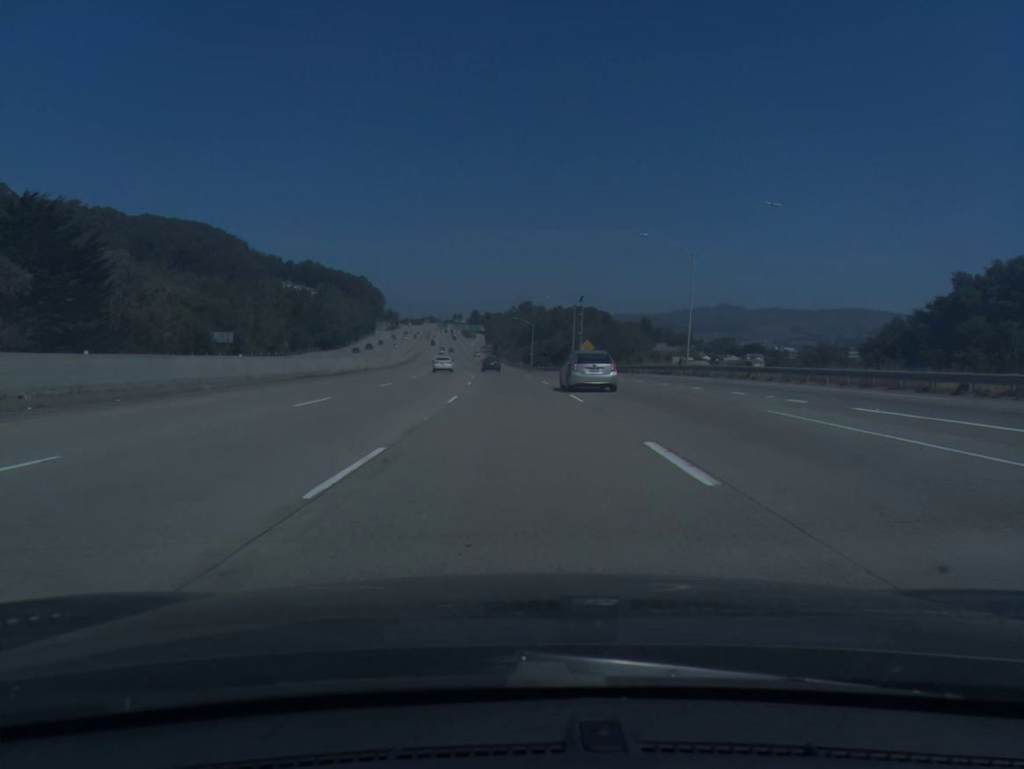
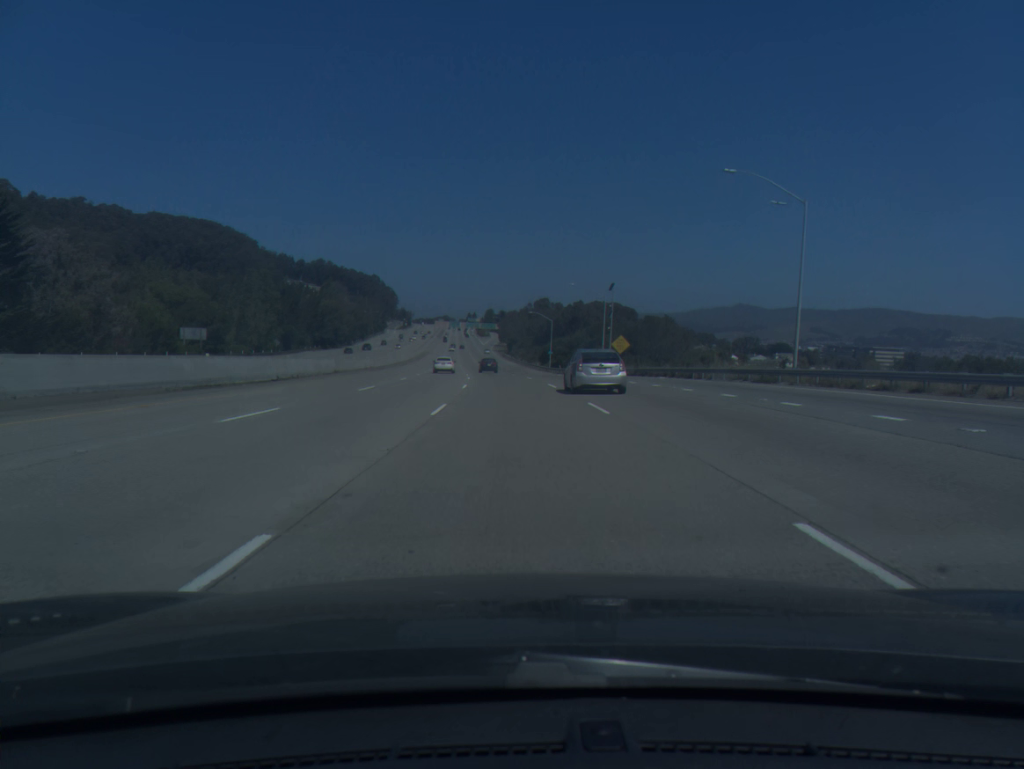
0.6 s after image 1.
(-0.2, +19.9) m; -1°
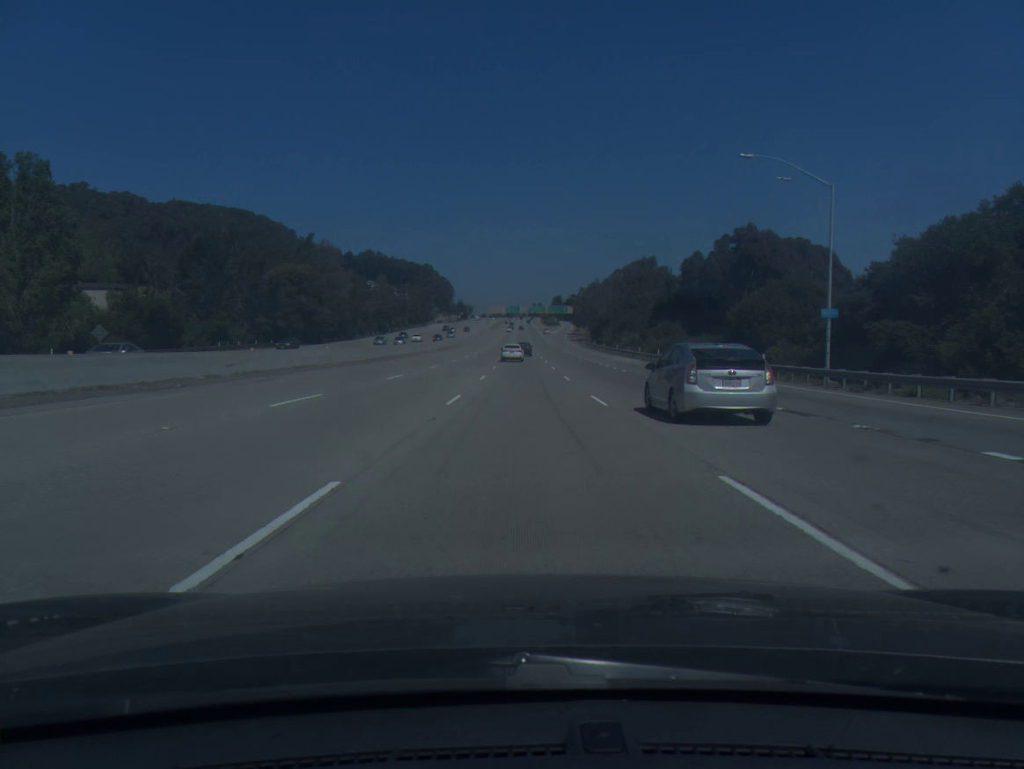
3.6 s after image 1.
(-5.4, +100.1) m; -5°
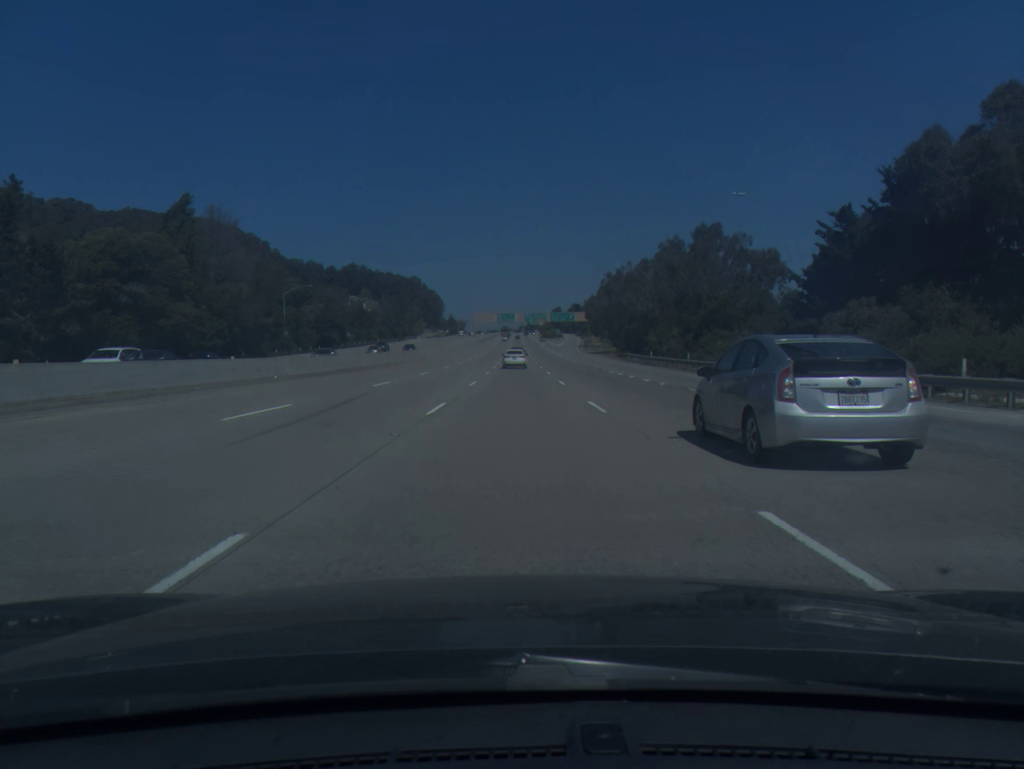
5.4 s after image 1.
(+0.3, +60.2) m; 0°
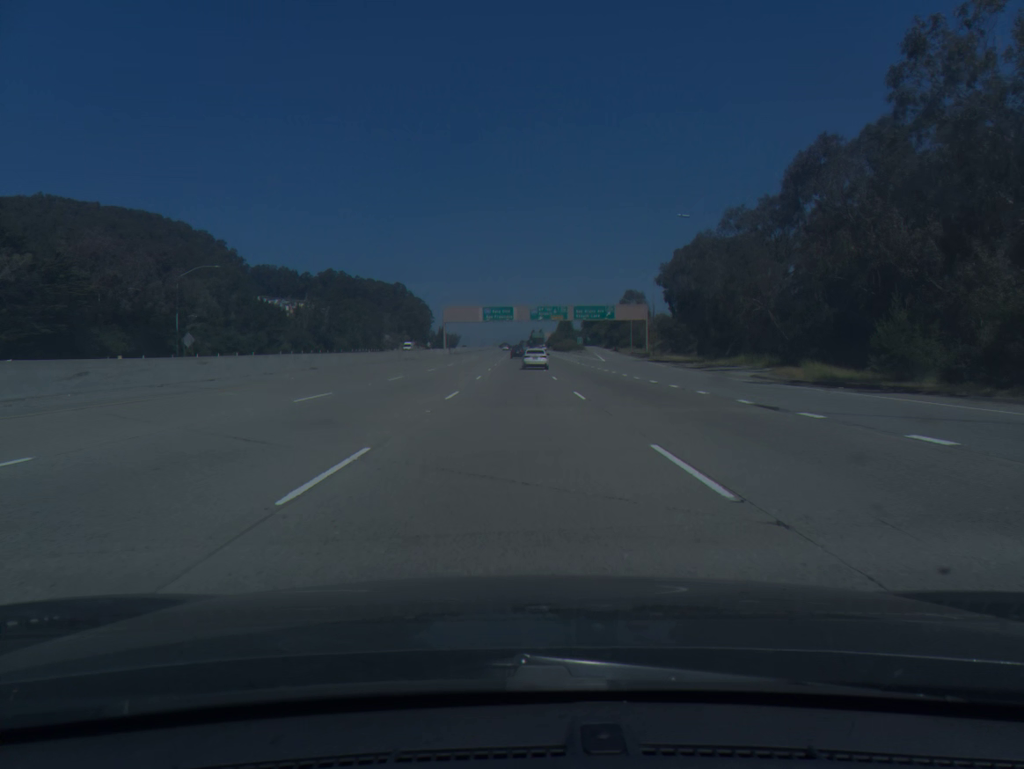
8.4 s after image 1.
(-0.2, +97.4) m; 0°
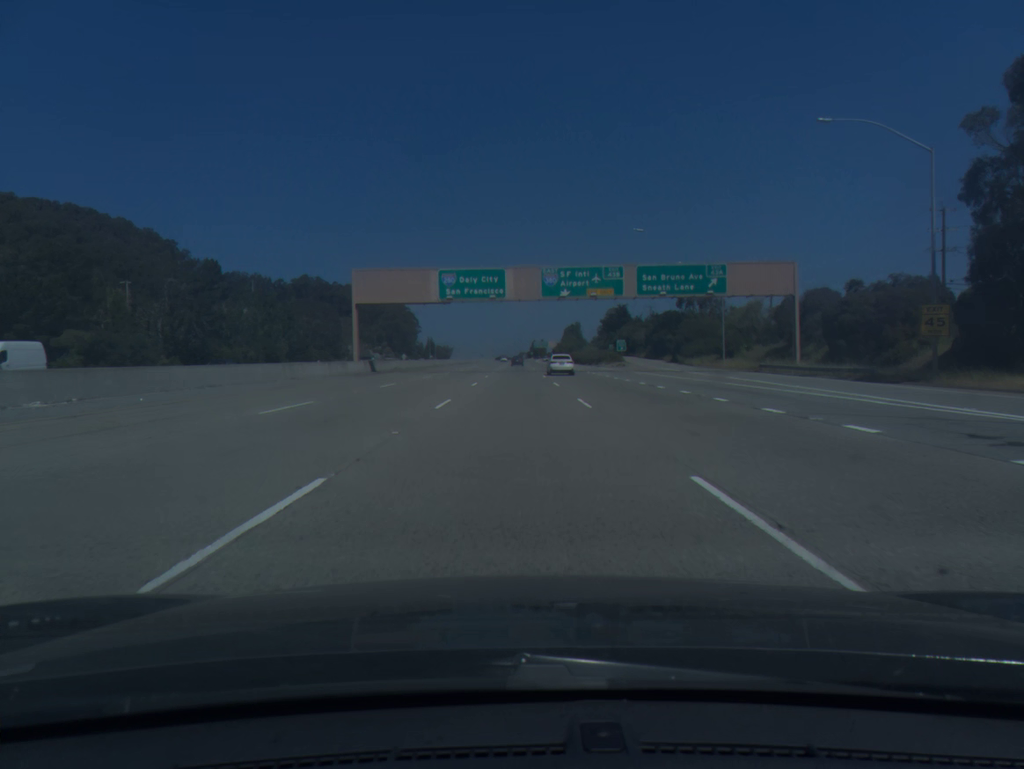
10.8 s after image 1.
(0.0, +75.4) m; 0°
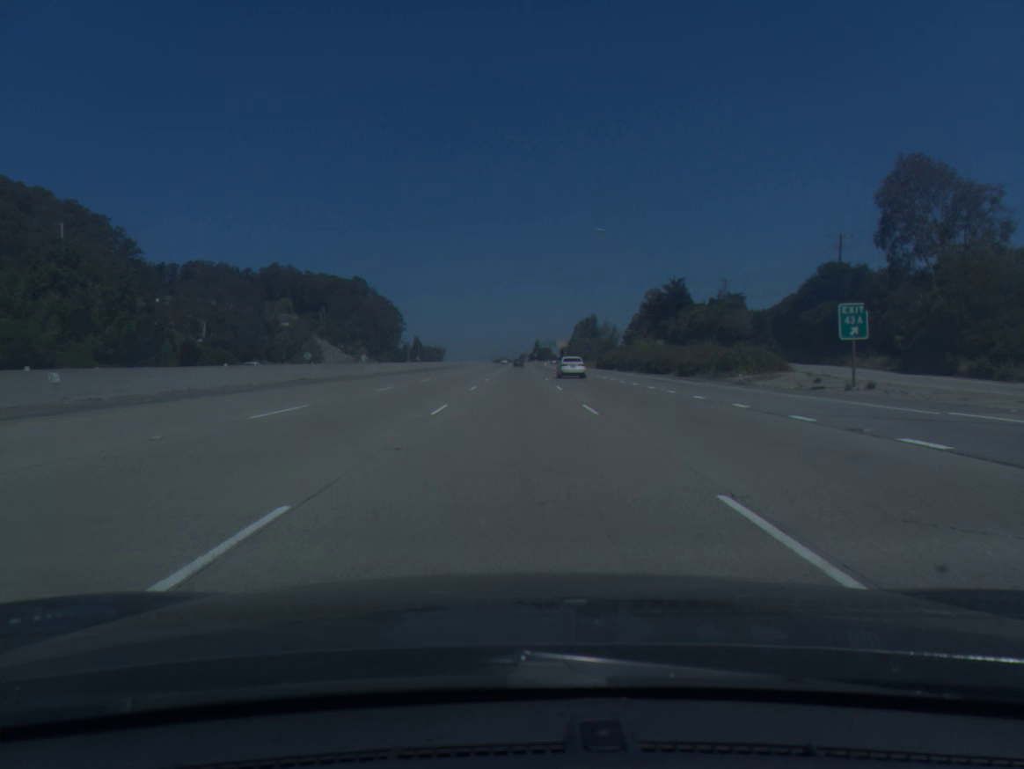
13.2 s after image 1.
(-0.3, +74.3) m; 0°
